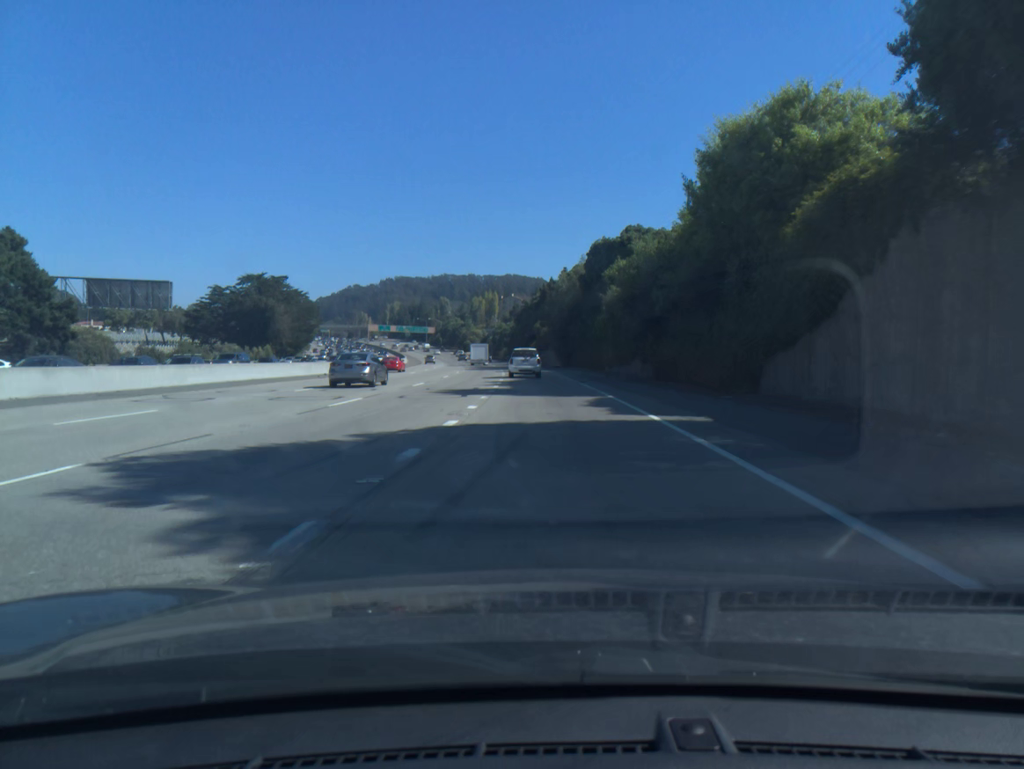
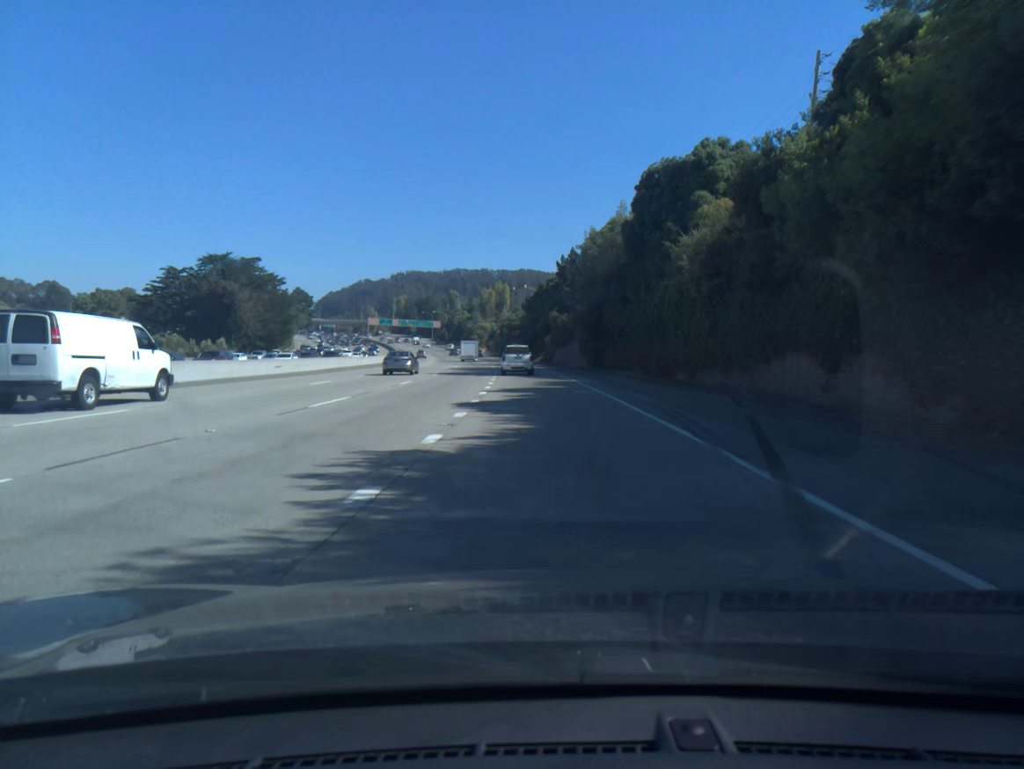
(-0.3, +30.0) m; -1°
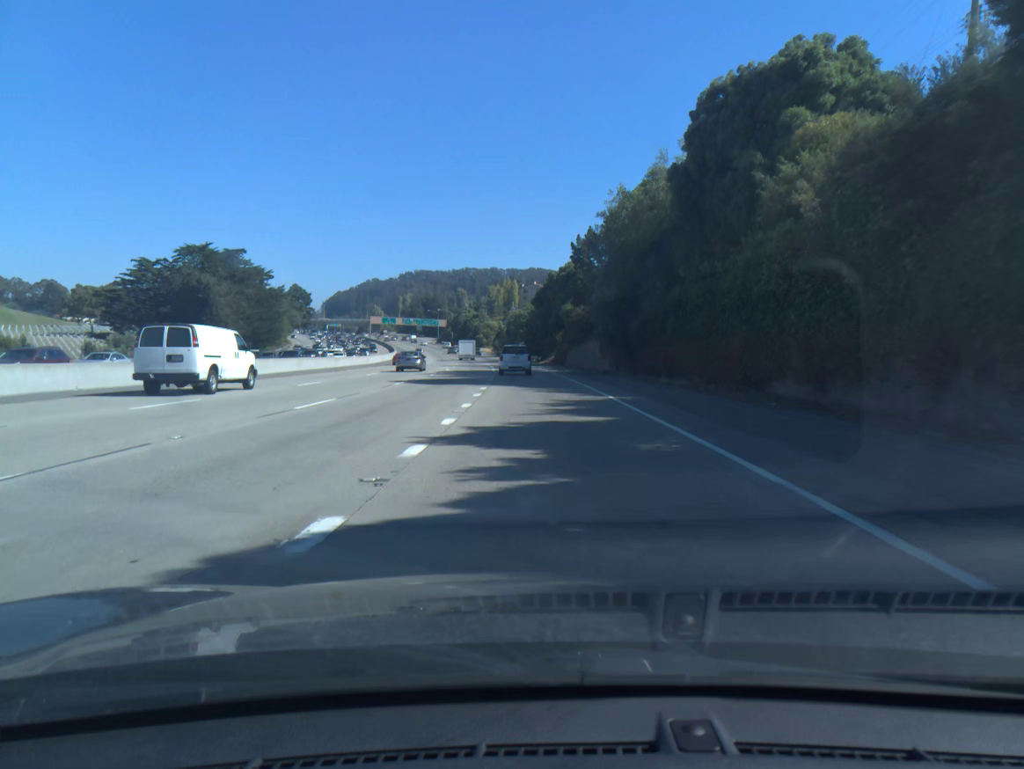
(-0.1, +14.9) m; -1°
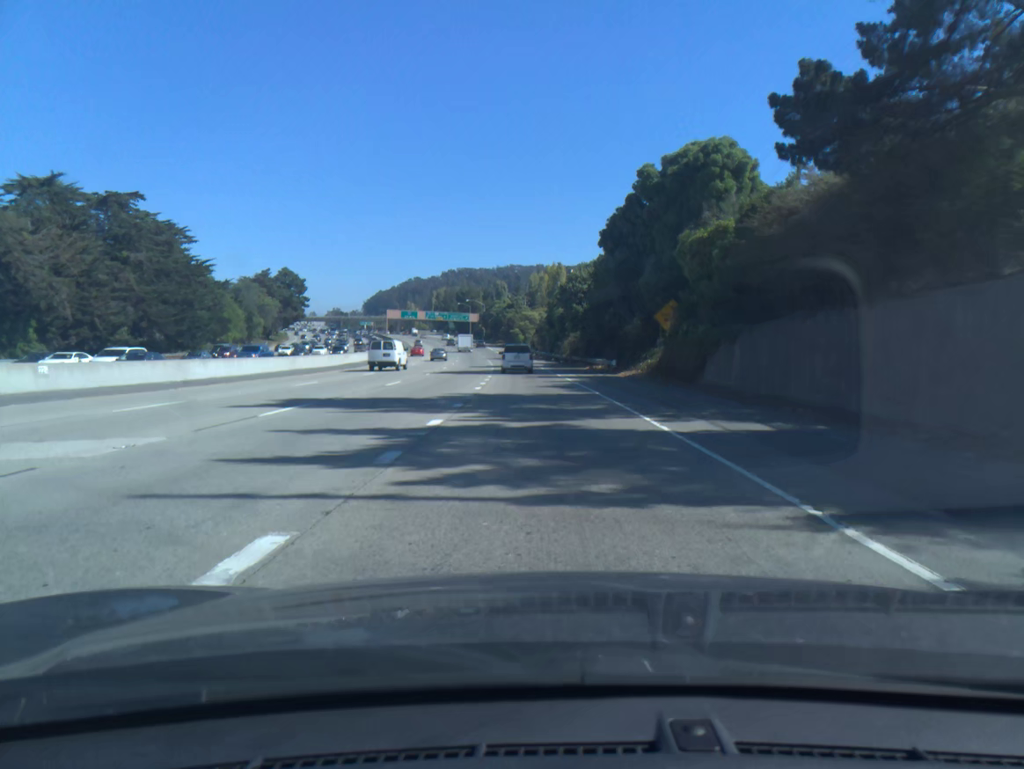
(-1.7, +59.1) m; -4°
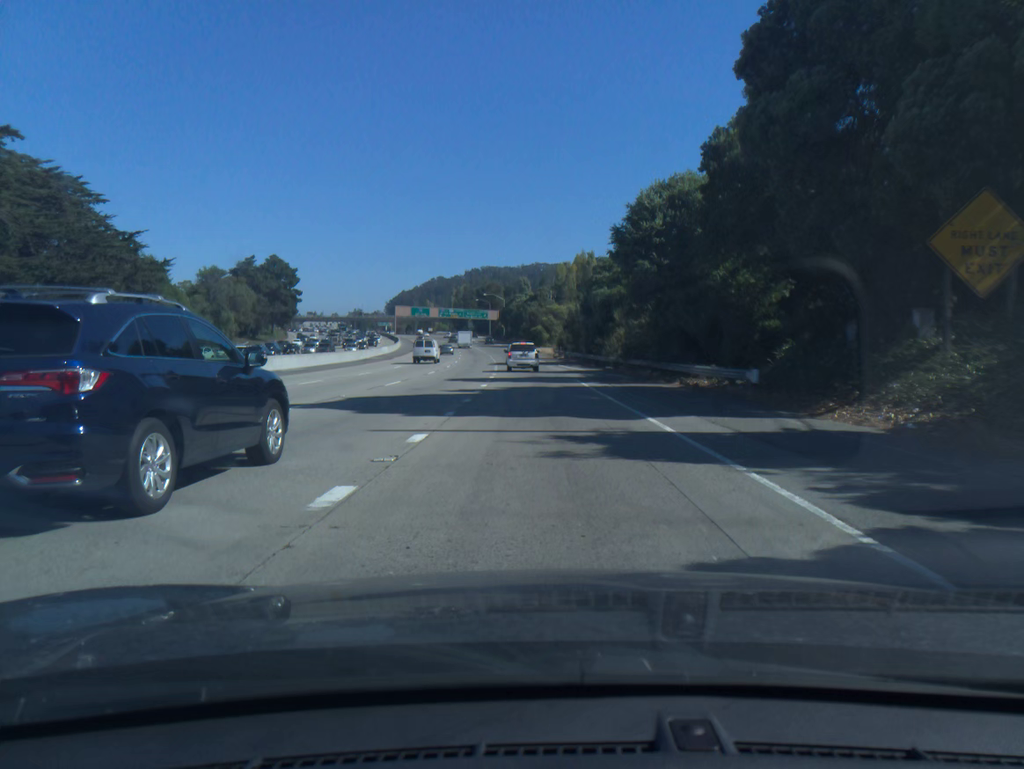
(-0.5, +29.6) m; -2°
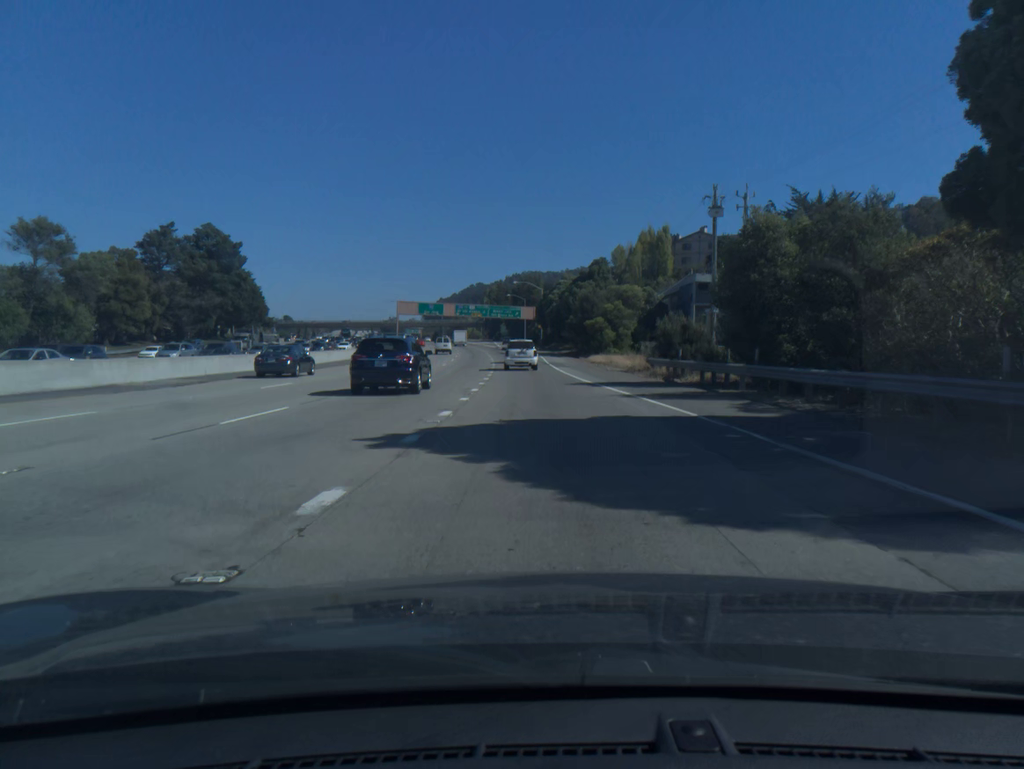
(-1.5, +58.8) m; -3°
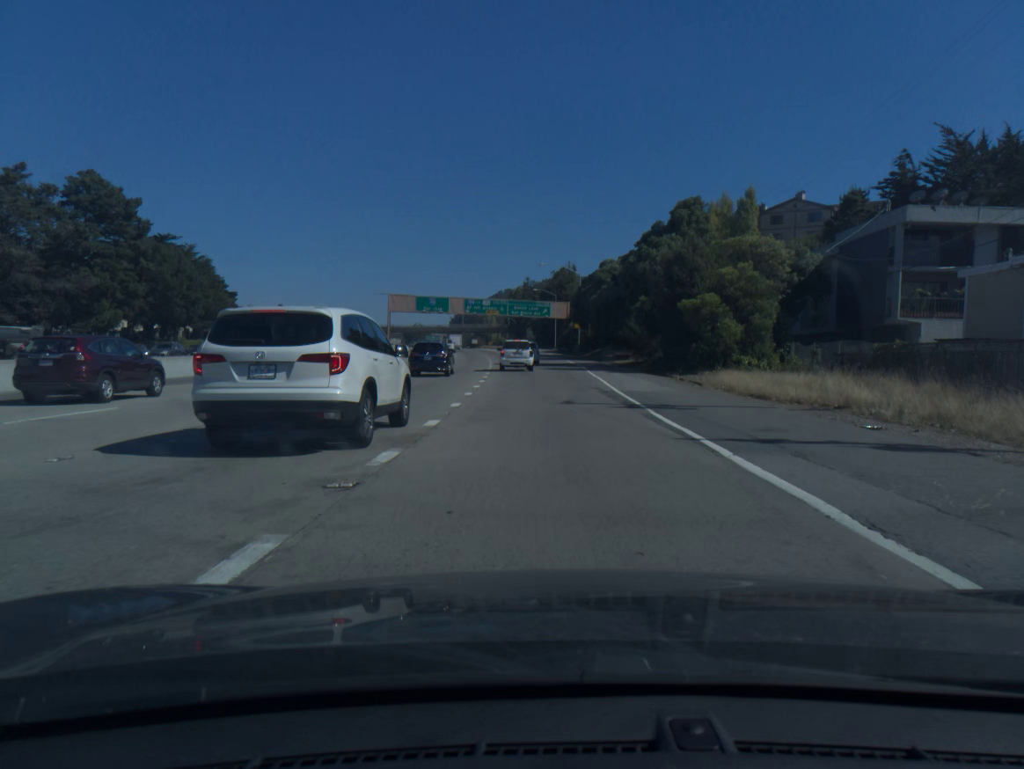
(-0.9, +42.4) m; -2°
